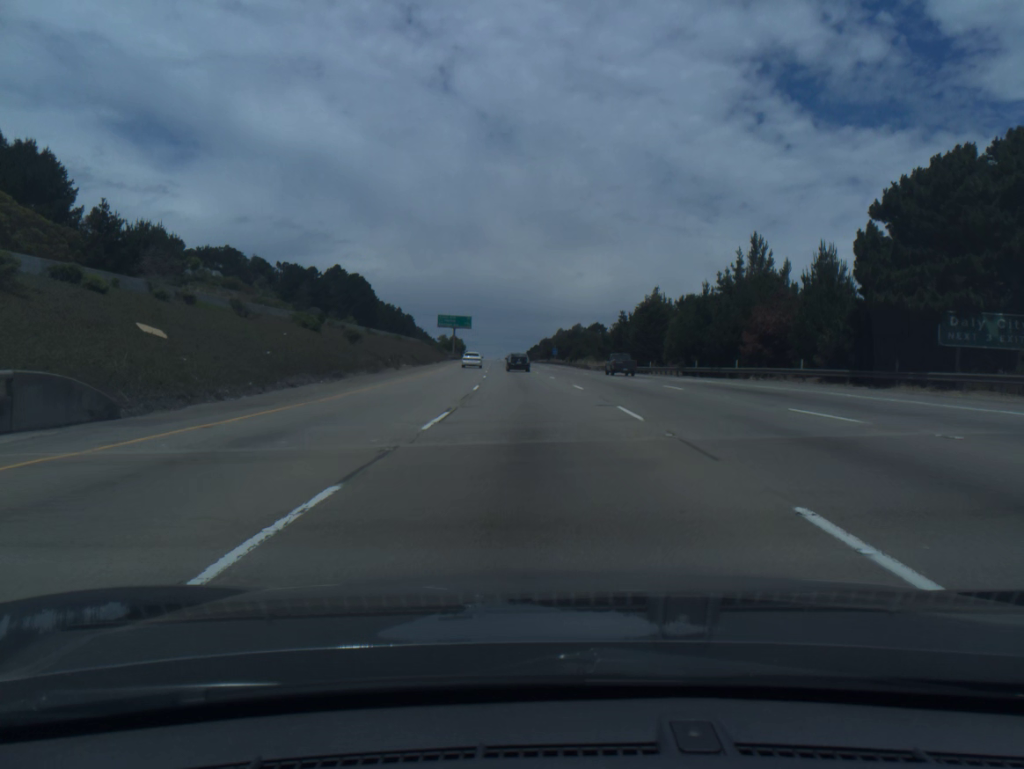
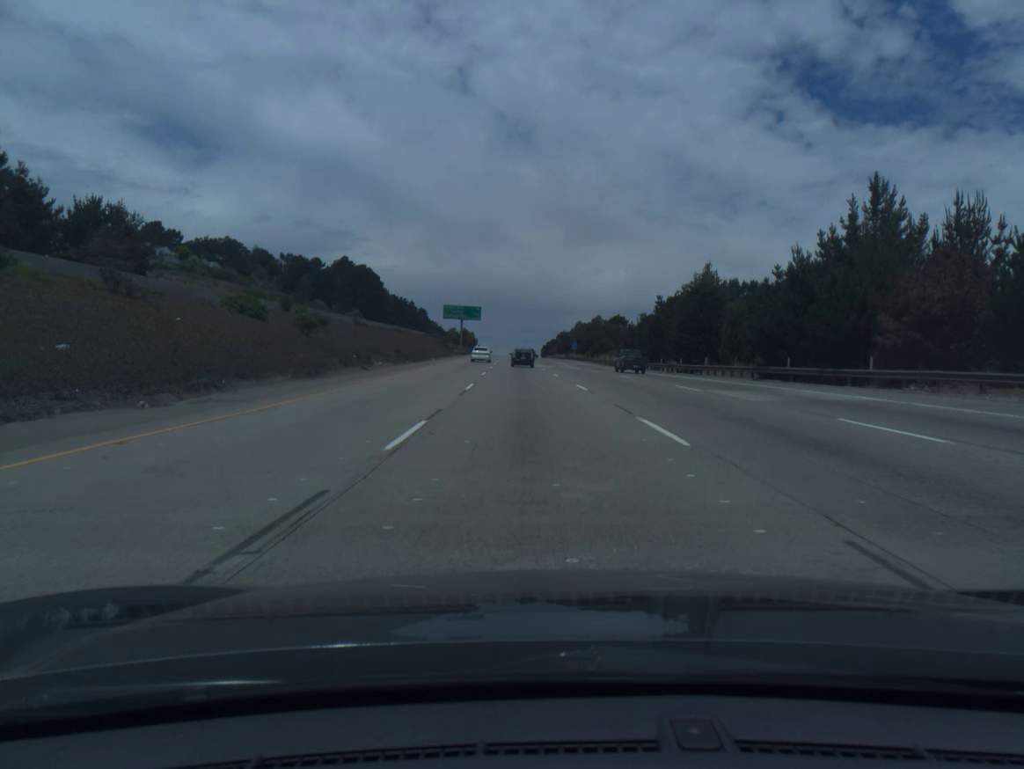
(-0.2, +17.4) m; -1°
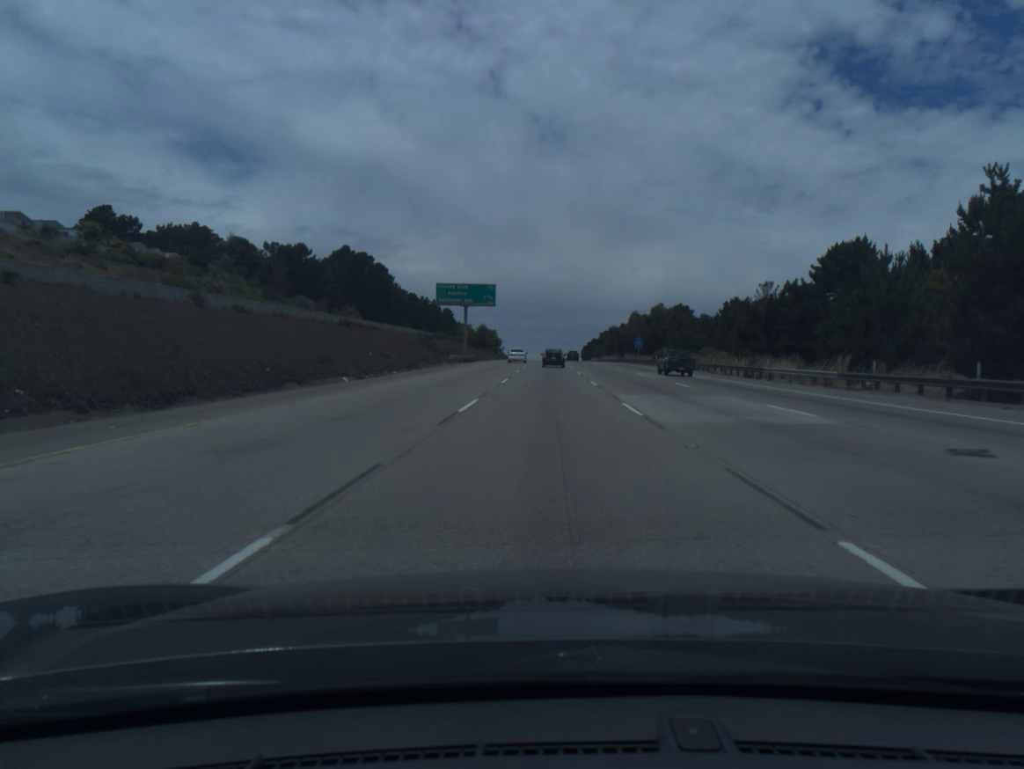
(-1.6, +52.1) m; -3°
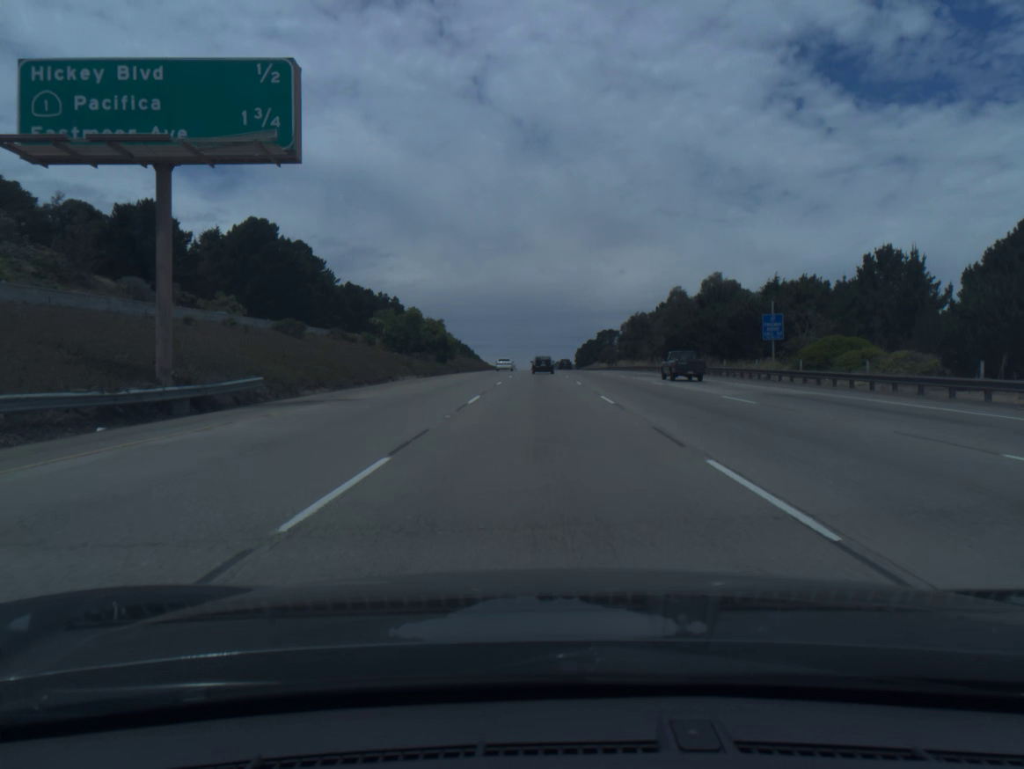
(+0.6, +69.1) m; +1°
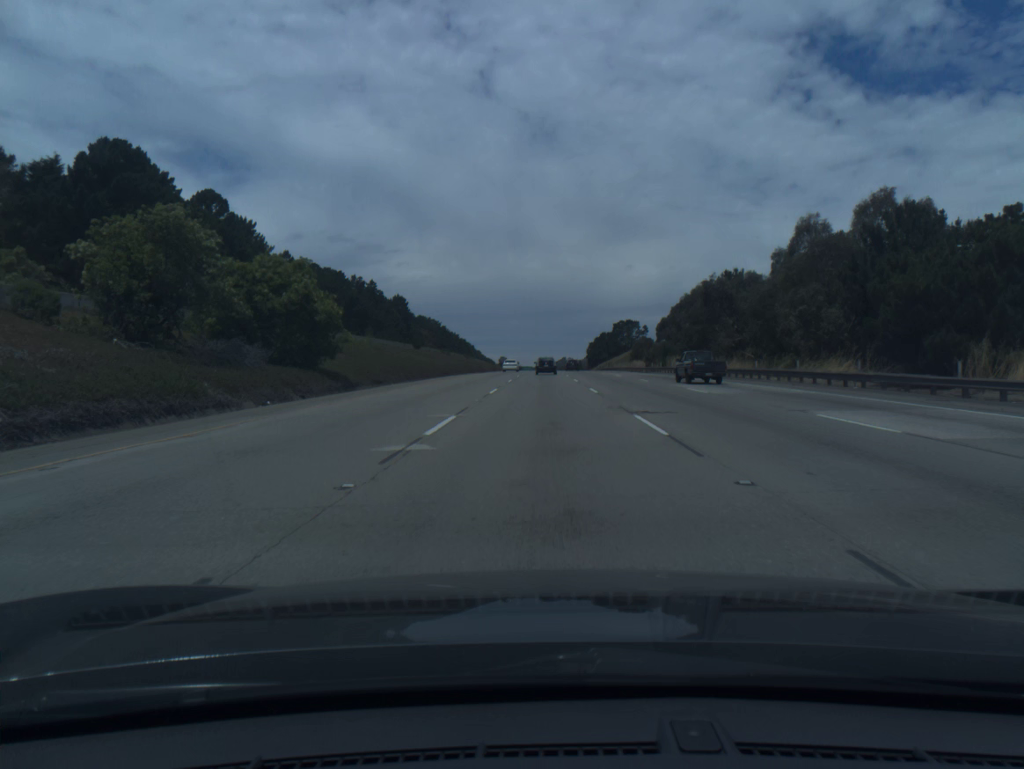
(-0.2, +51.8) m; 0°
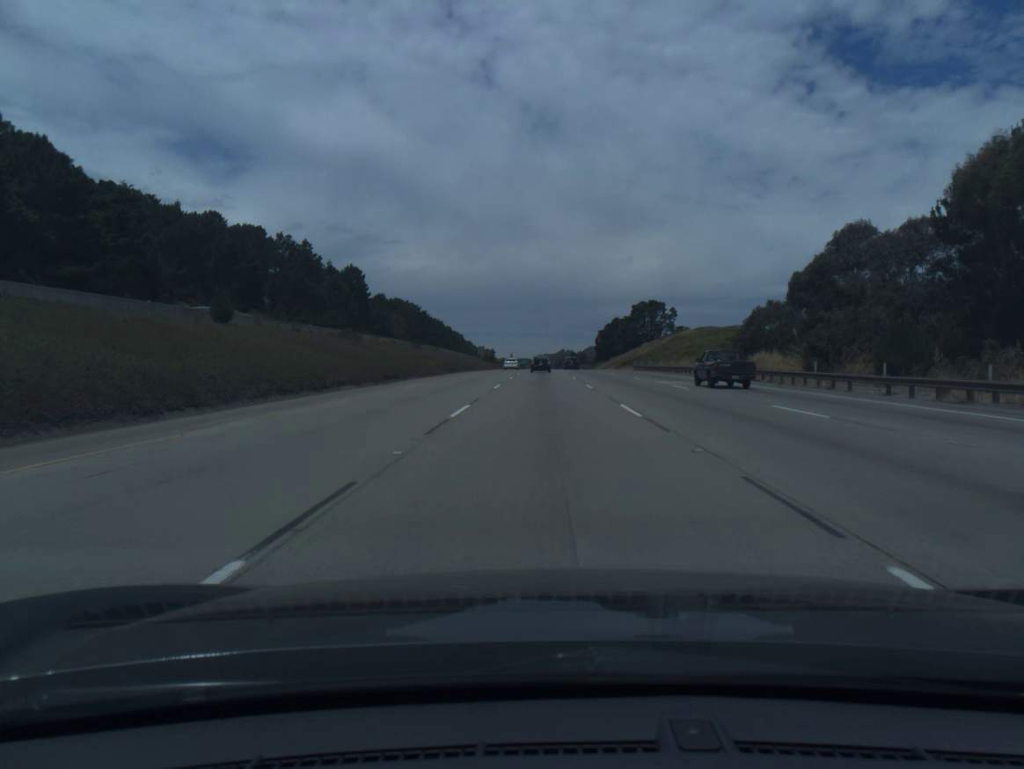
(0.0, +69.6) m; 0°
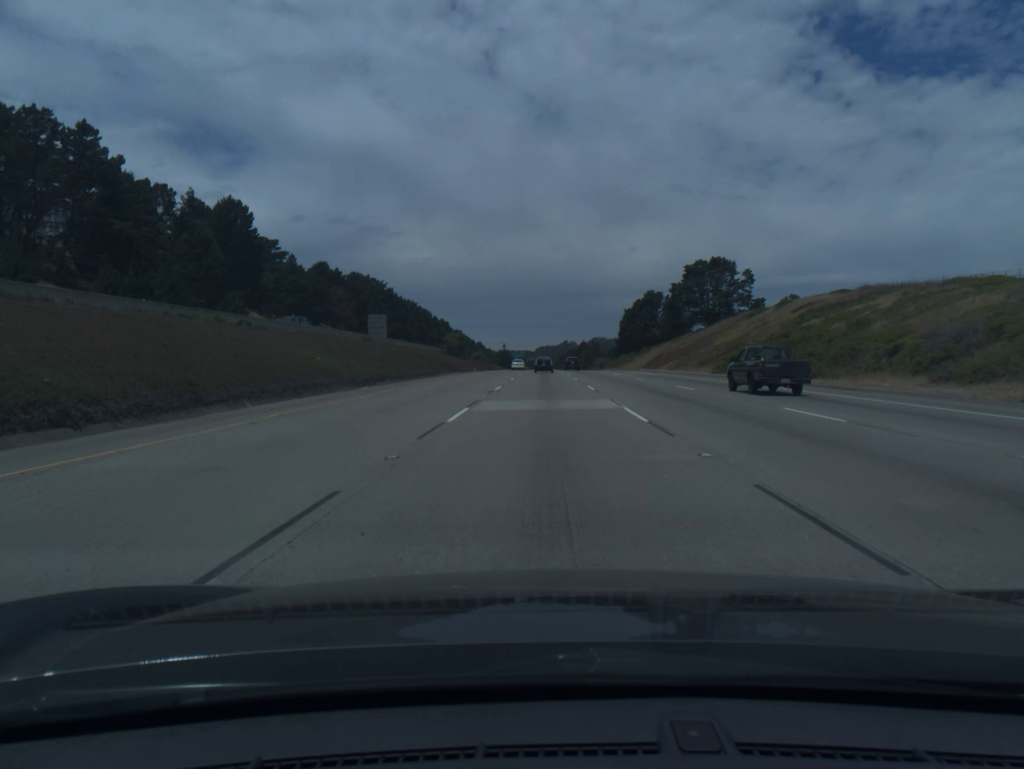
(0.0, +88.5) m; 0°
